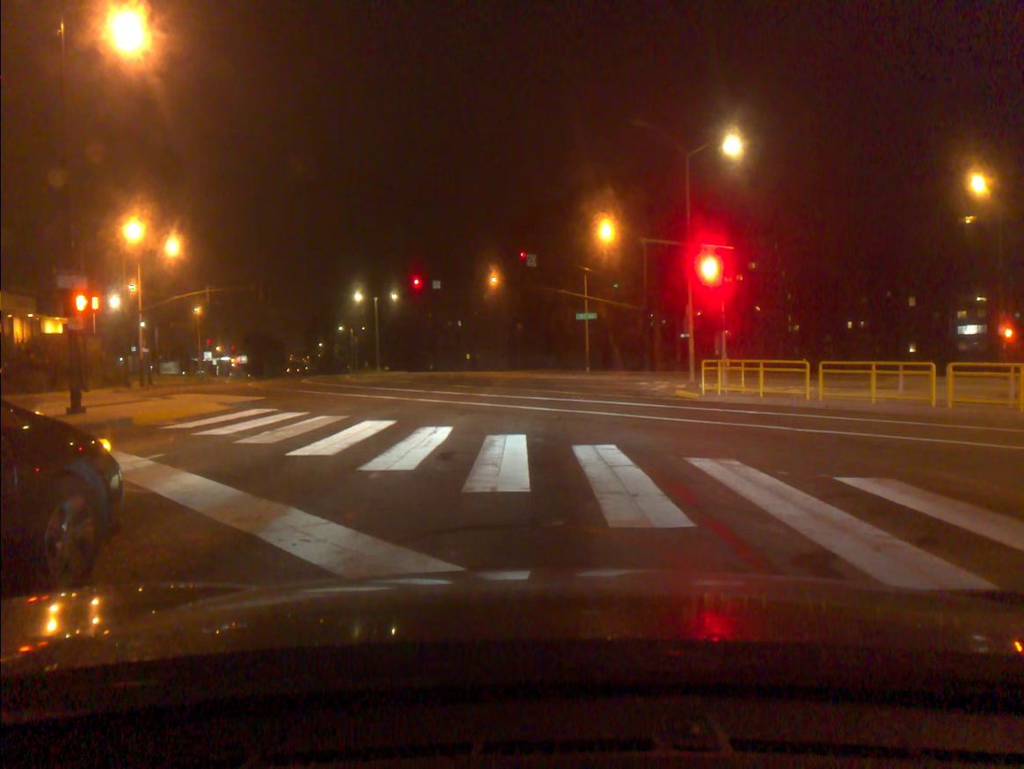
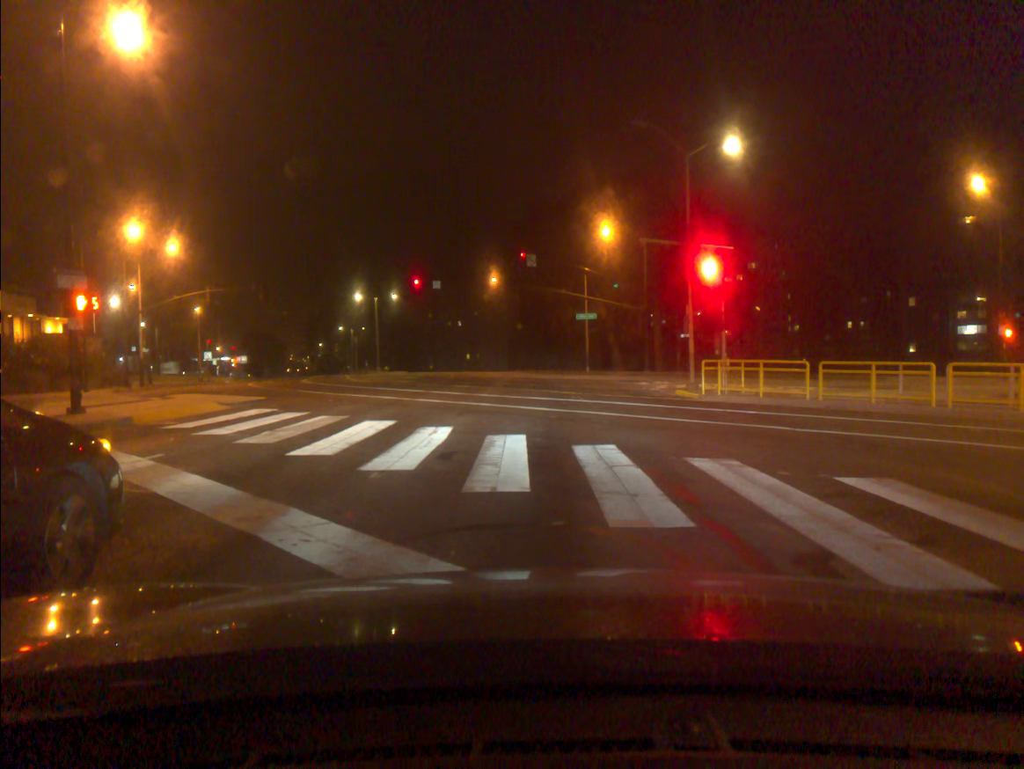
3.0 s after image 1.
(0.0, 0.0) m; 0°
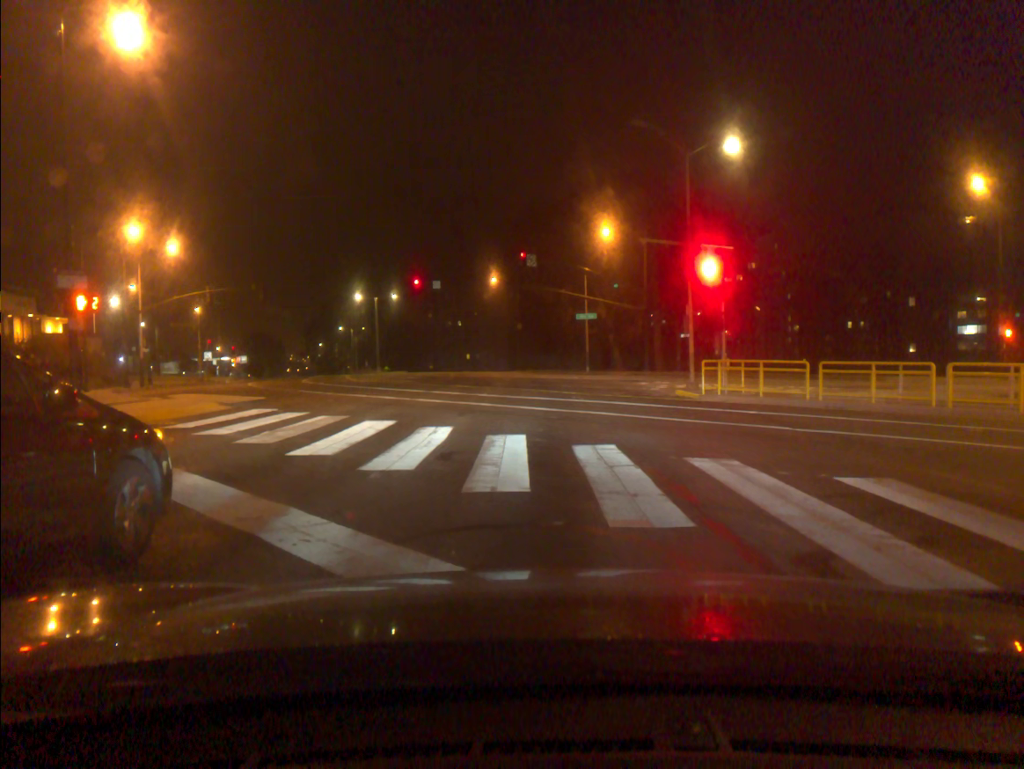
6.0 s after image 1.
(0.0, 0.0) m; 0°
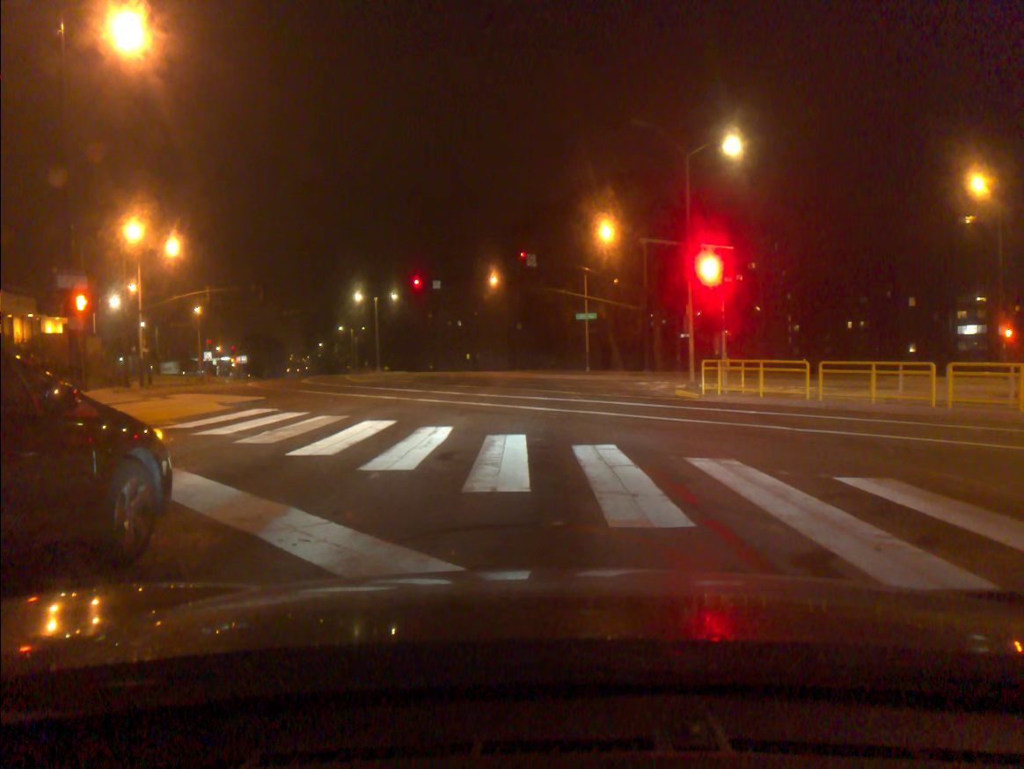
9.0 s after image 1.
(0.0, 0.0) m; 0°
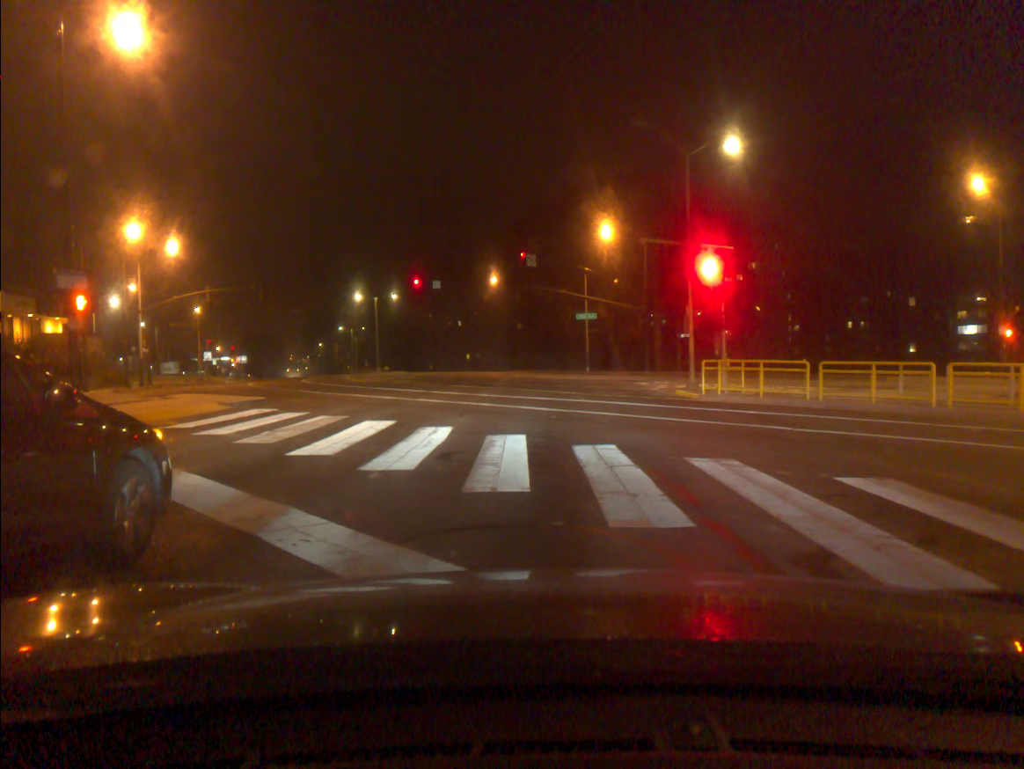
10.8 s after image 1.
(0.0, 0.0) m; 0°
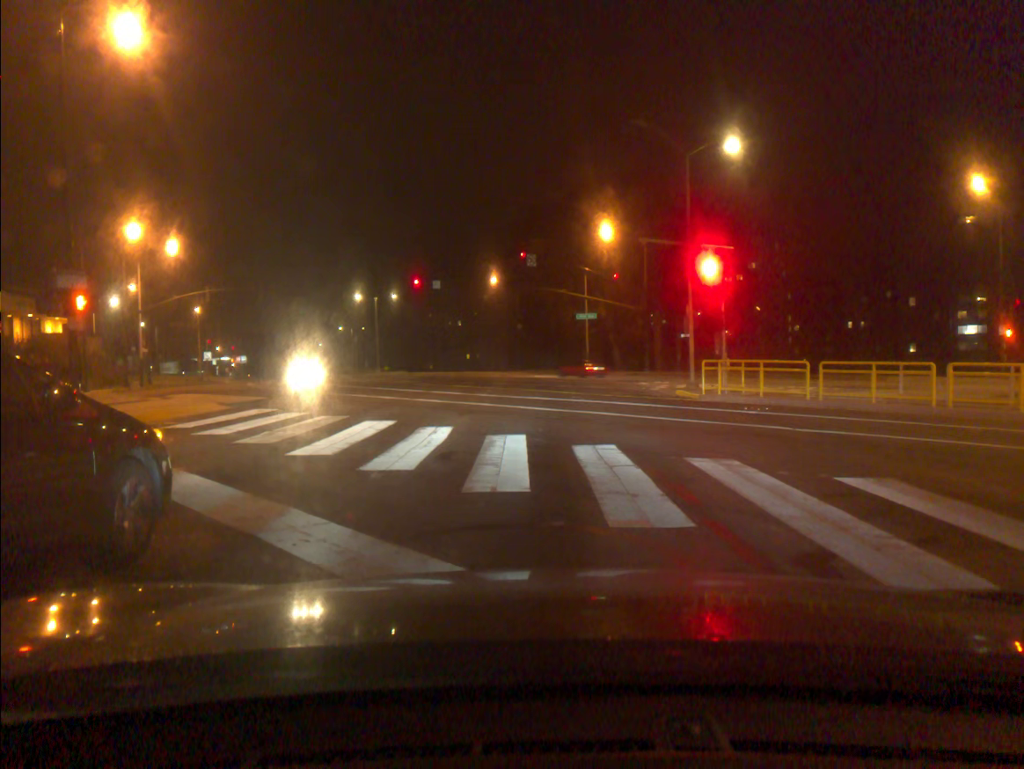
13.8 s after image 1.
(0.0, 0.0) m; 0°
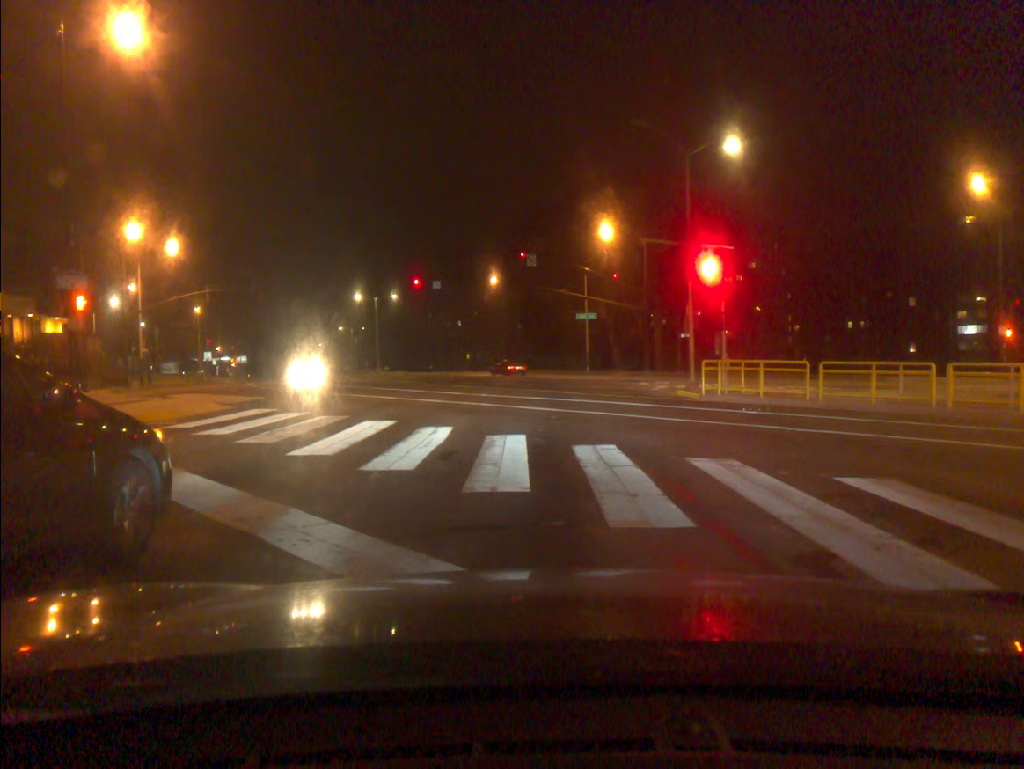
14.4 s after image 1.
(0.0, 0.0) m; 0°
